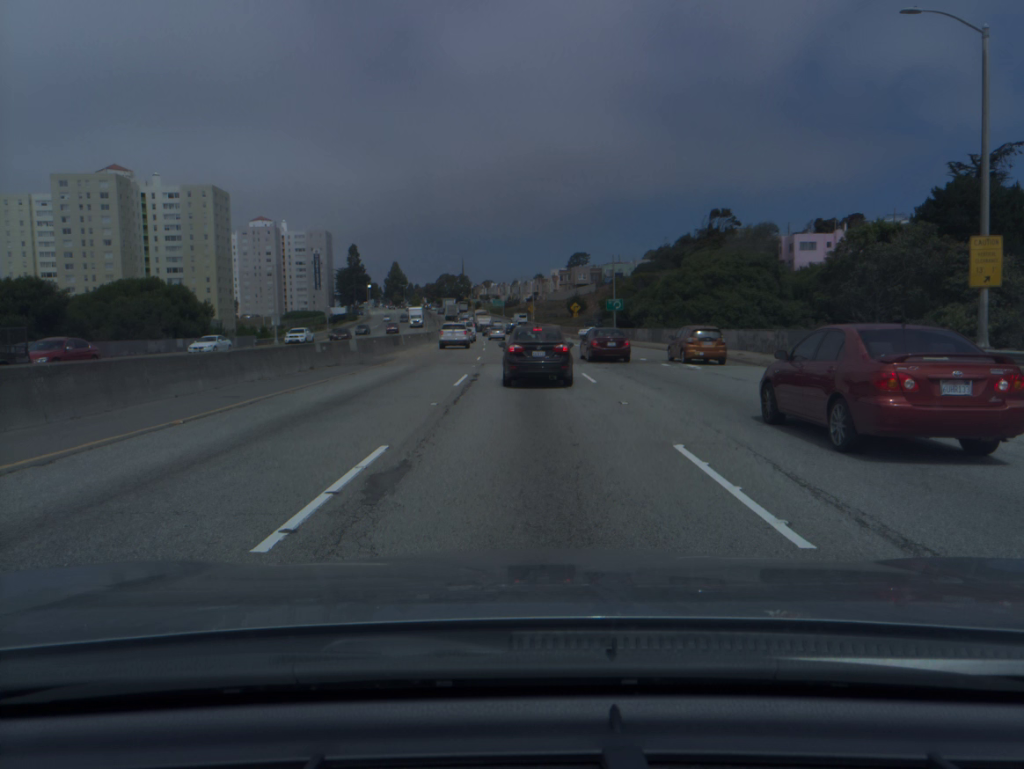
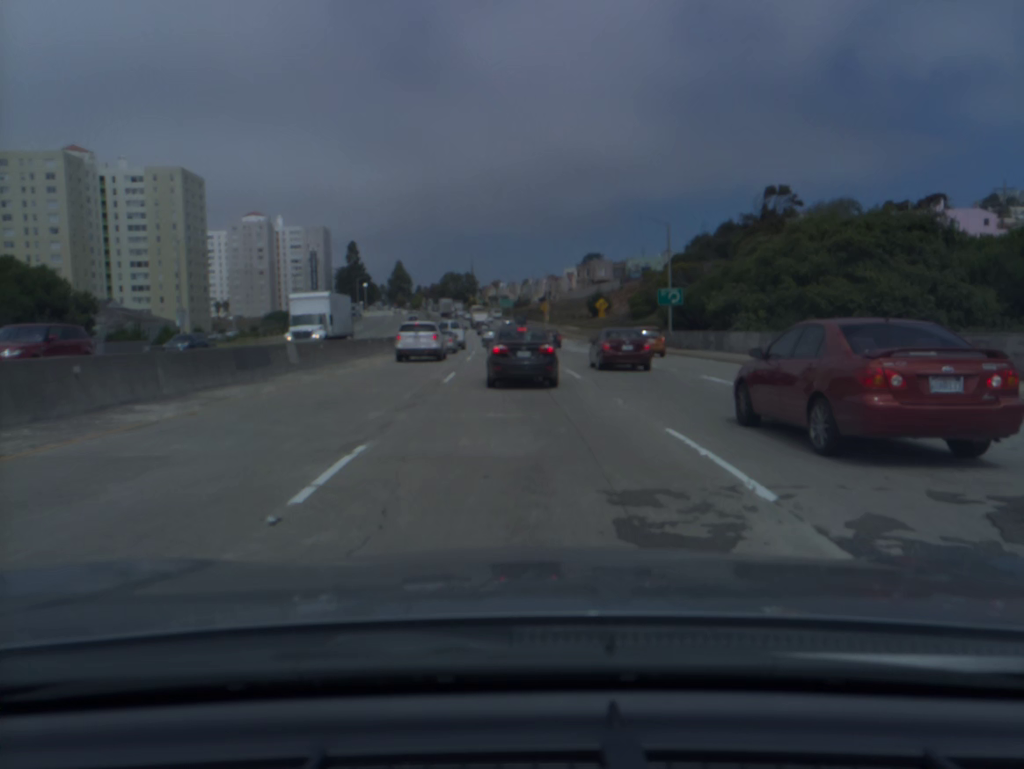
(-0.2, +28.9) m; -1°
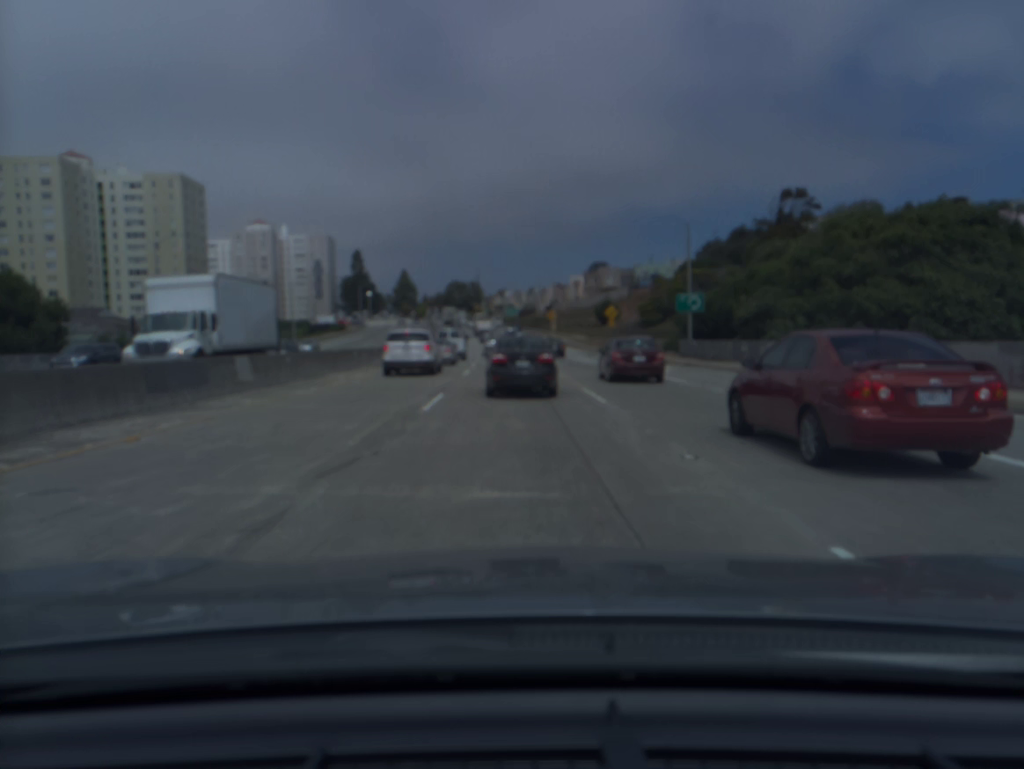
(0.0, +5.5) m; 0°
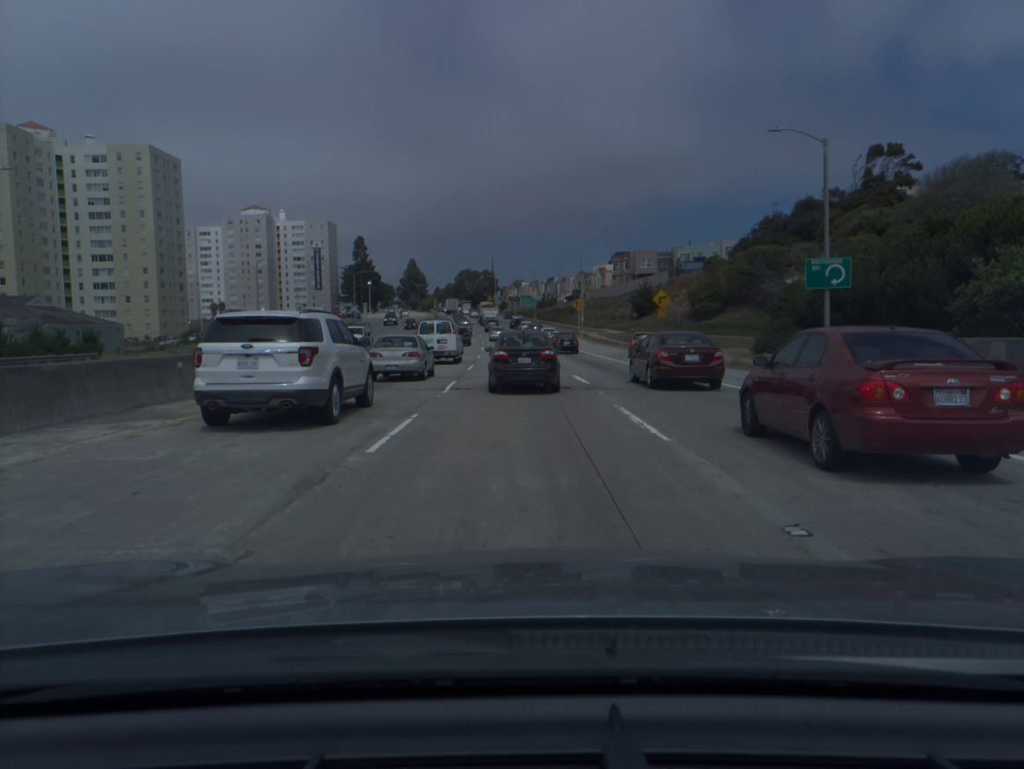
(-0.3, +20.8) m; -1°
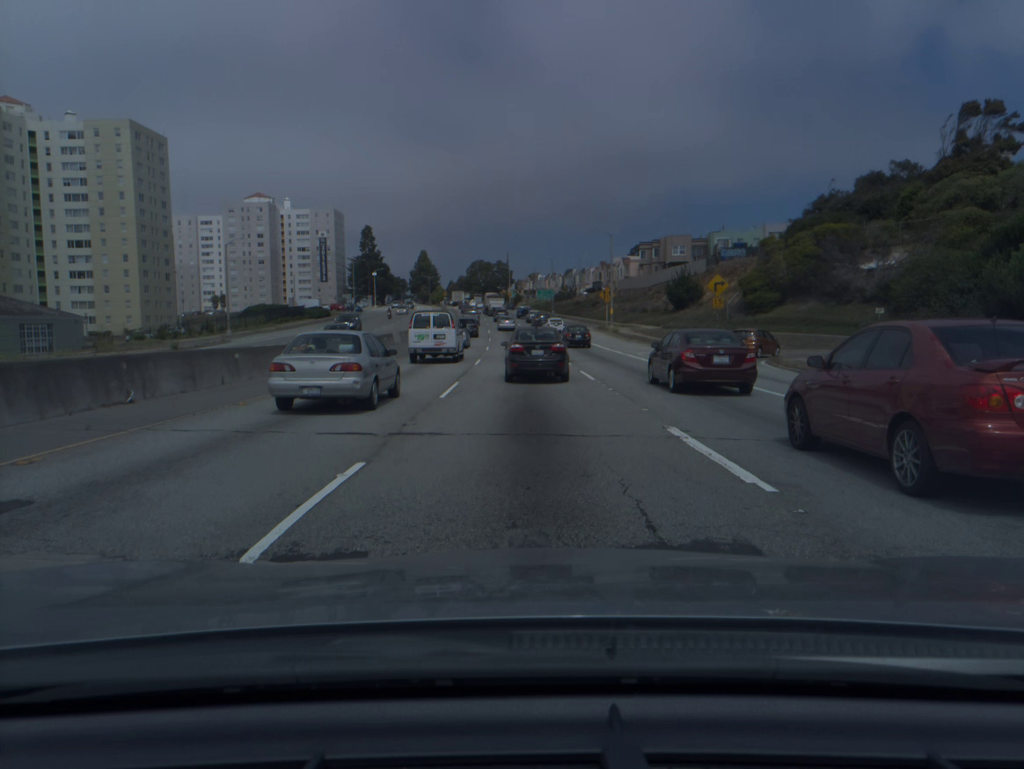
(-0.2, +14.9) m; -1°
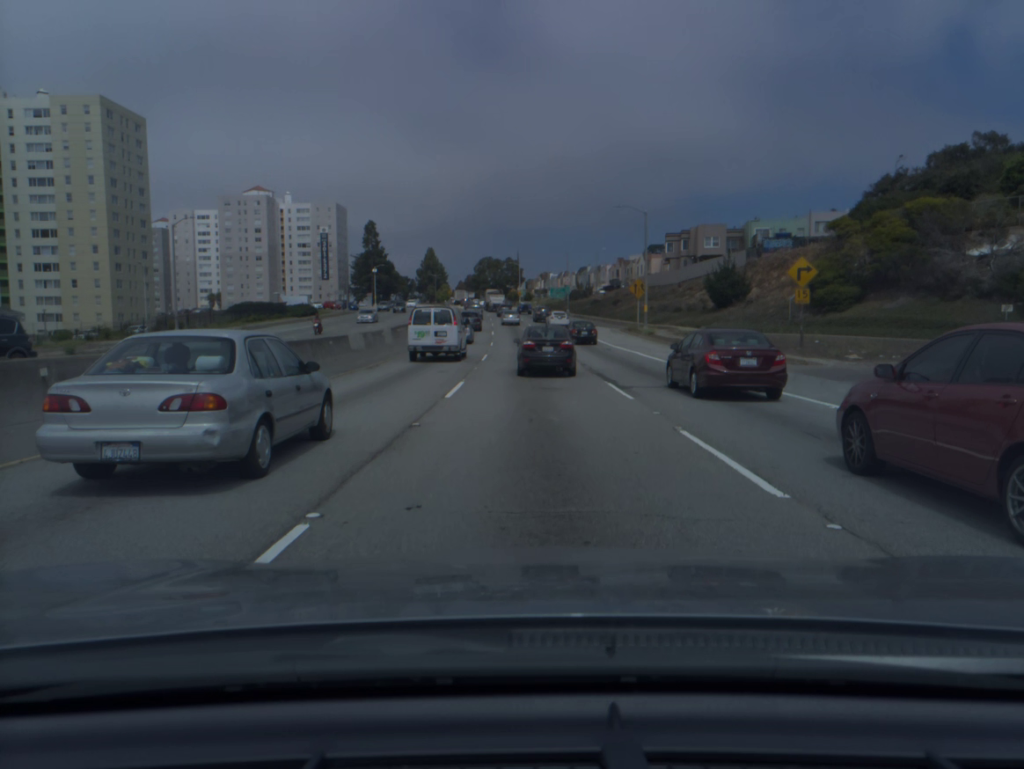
(-0.1, +15.0) m; -1°
